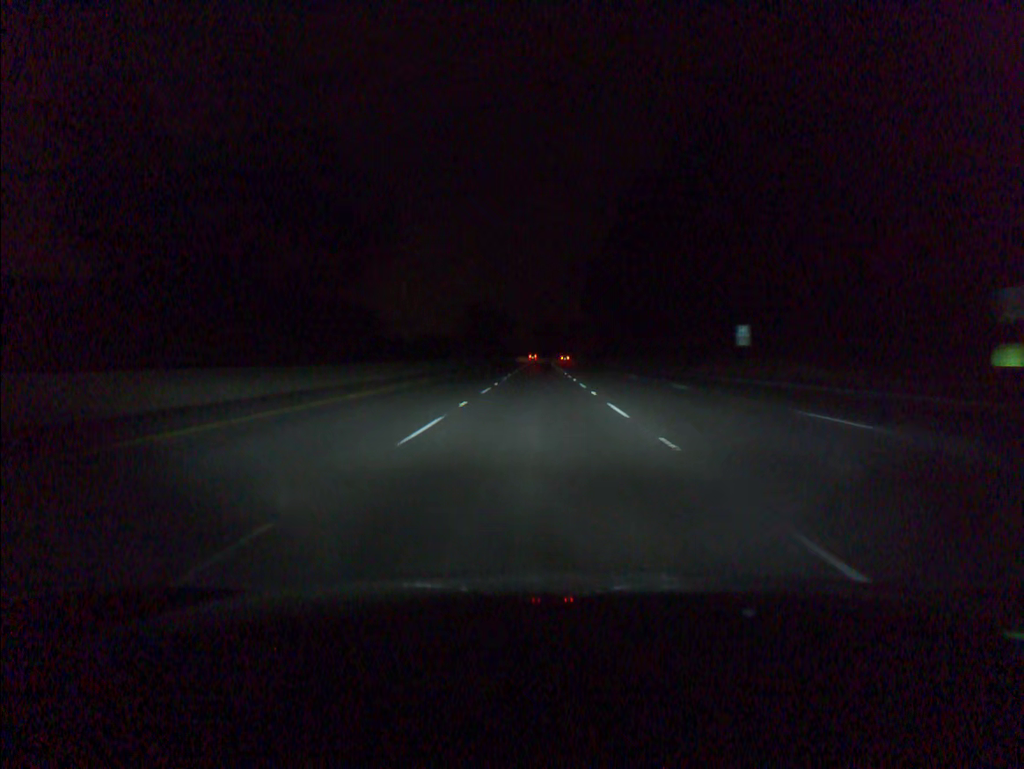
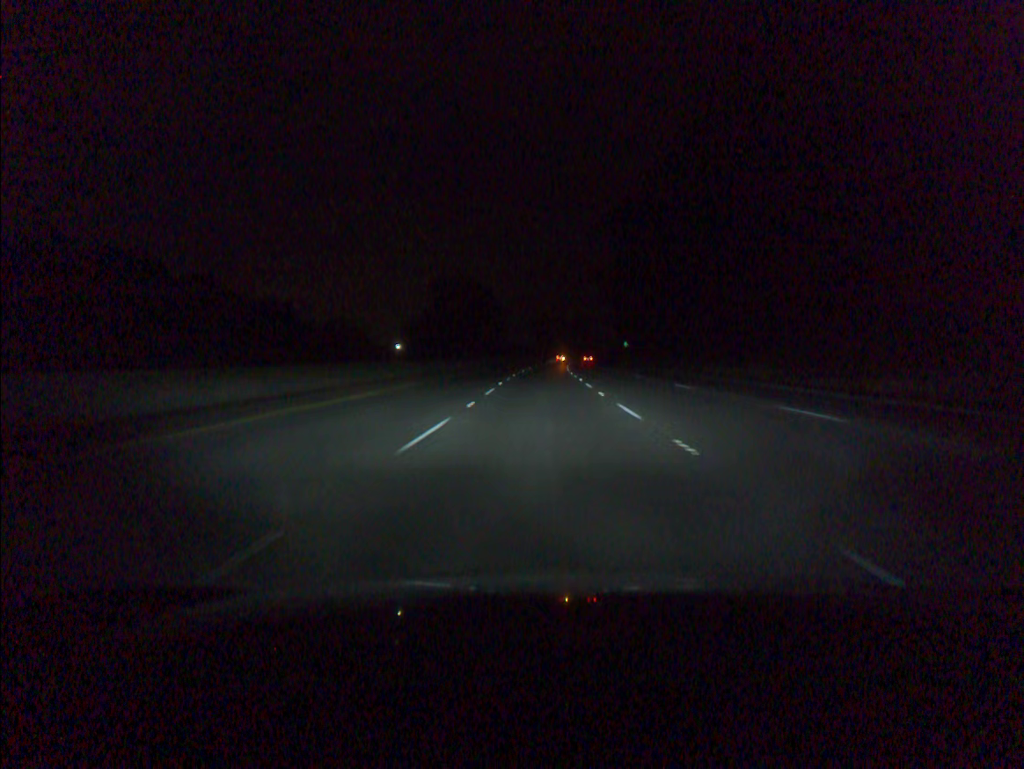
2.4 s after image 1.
(-0.3, +73.2) m; 0°
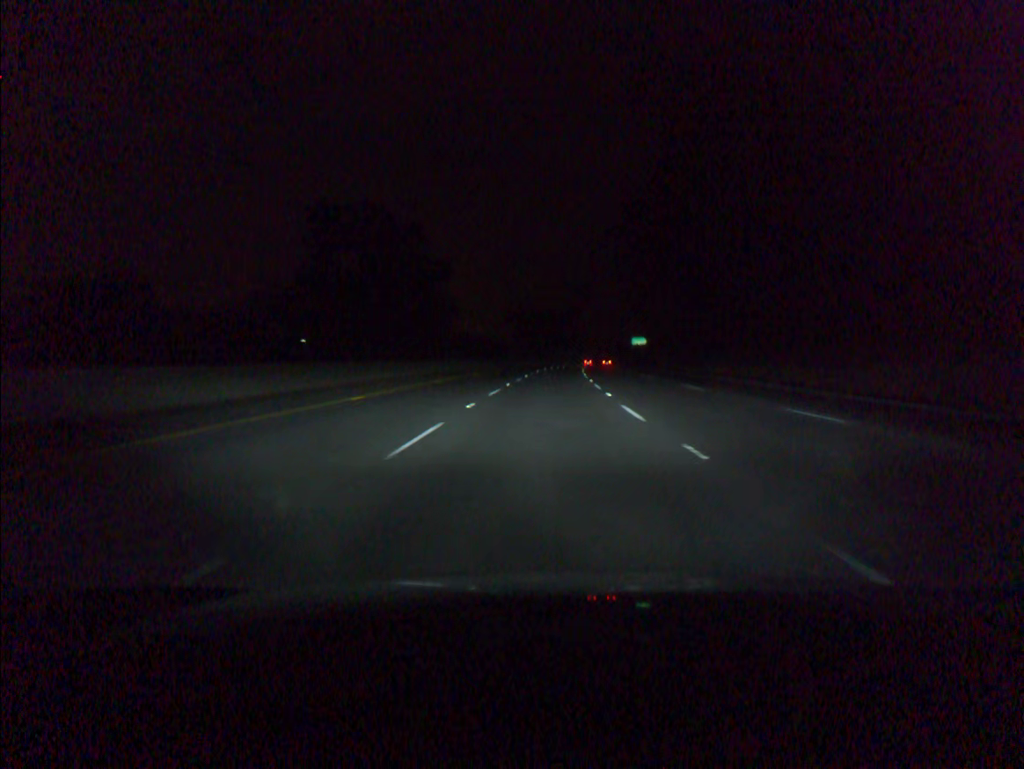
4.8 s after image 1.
(+0.7, +73.2) m; +1°
